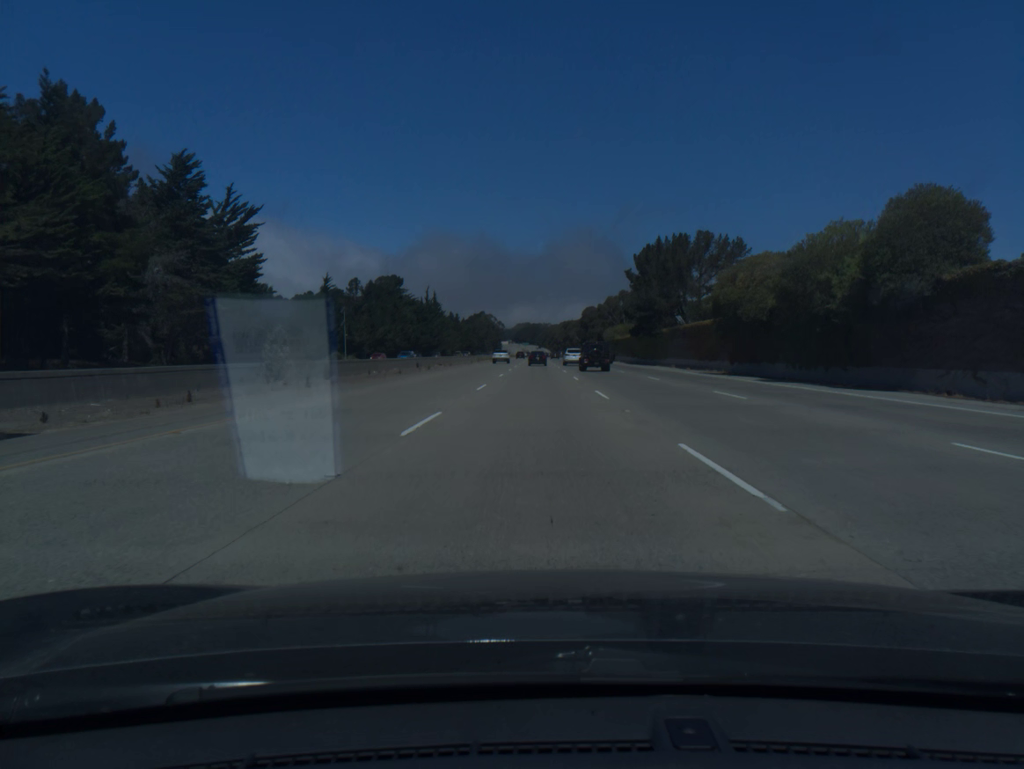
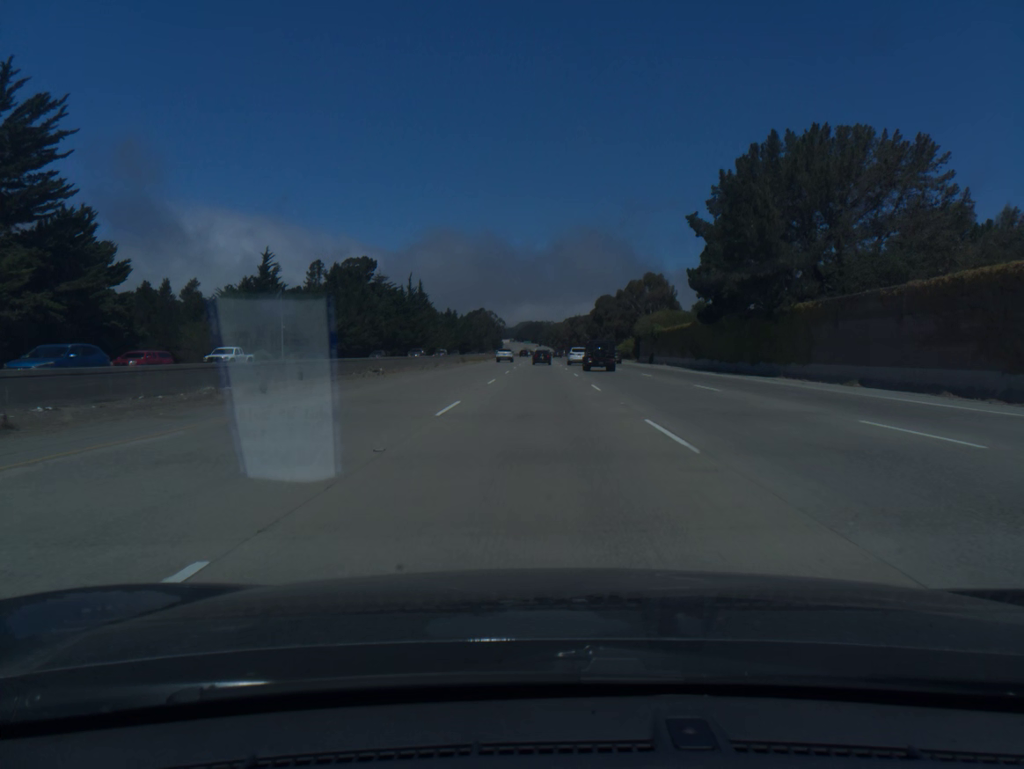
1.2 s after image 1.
(-0.1, +40.5) m; 0°
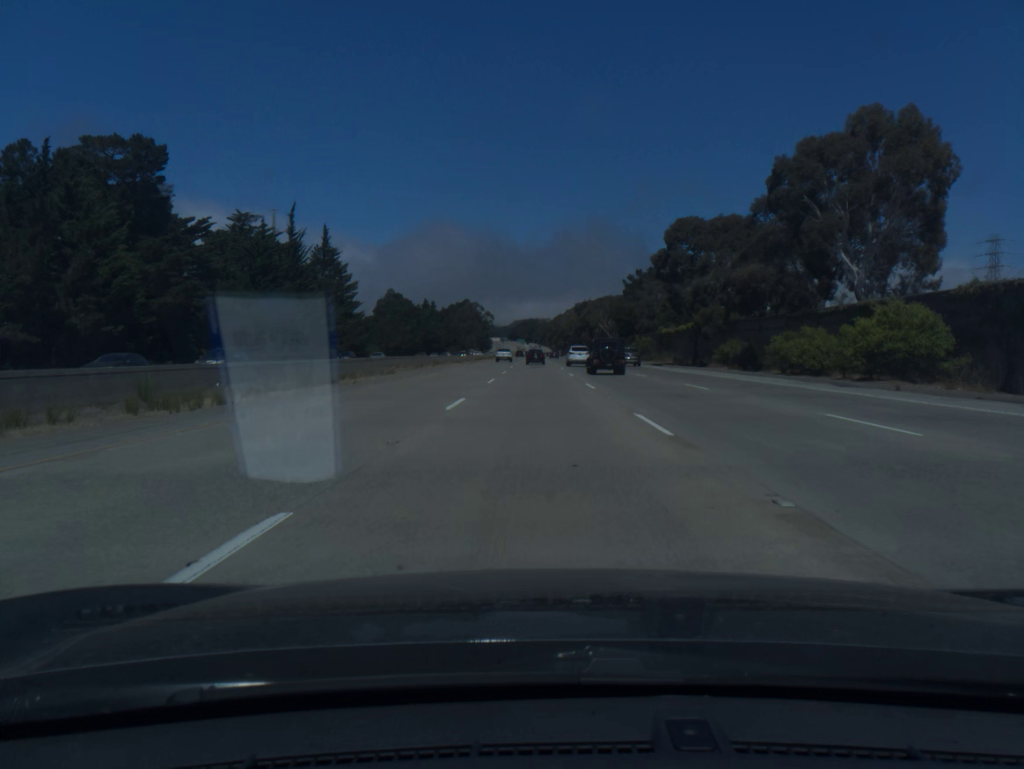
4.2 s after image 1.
(+0.3, +100.9) m; 0°
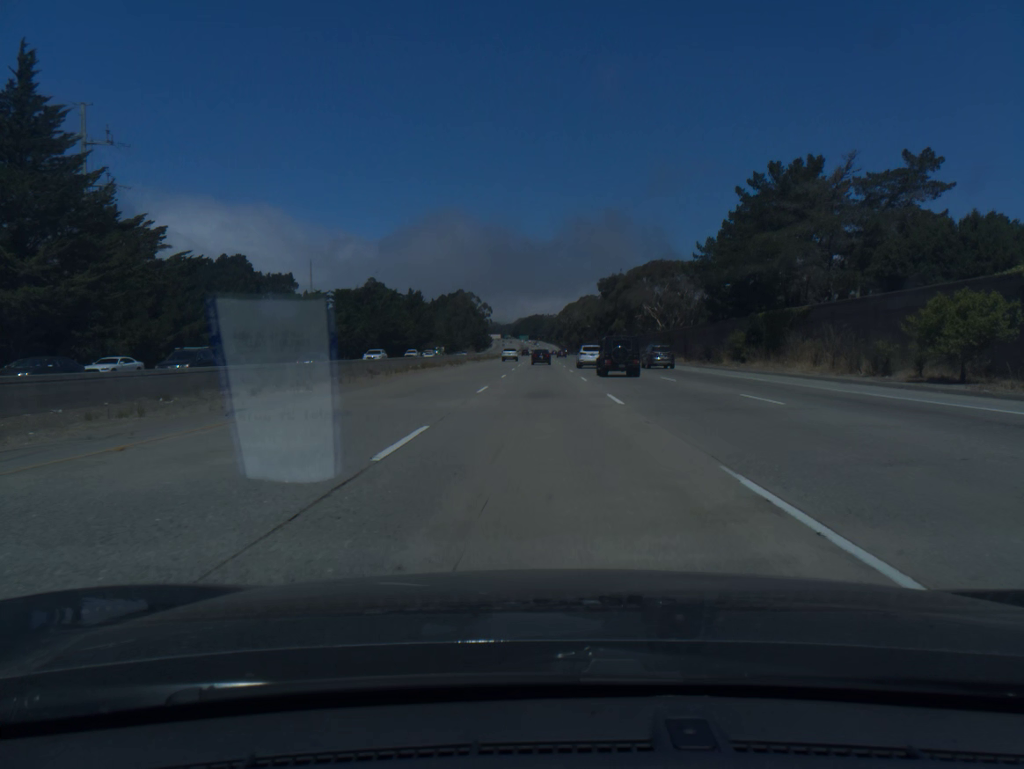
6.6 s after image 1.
(-0.1, +80.7) m; 0°
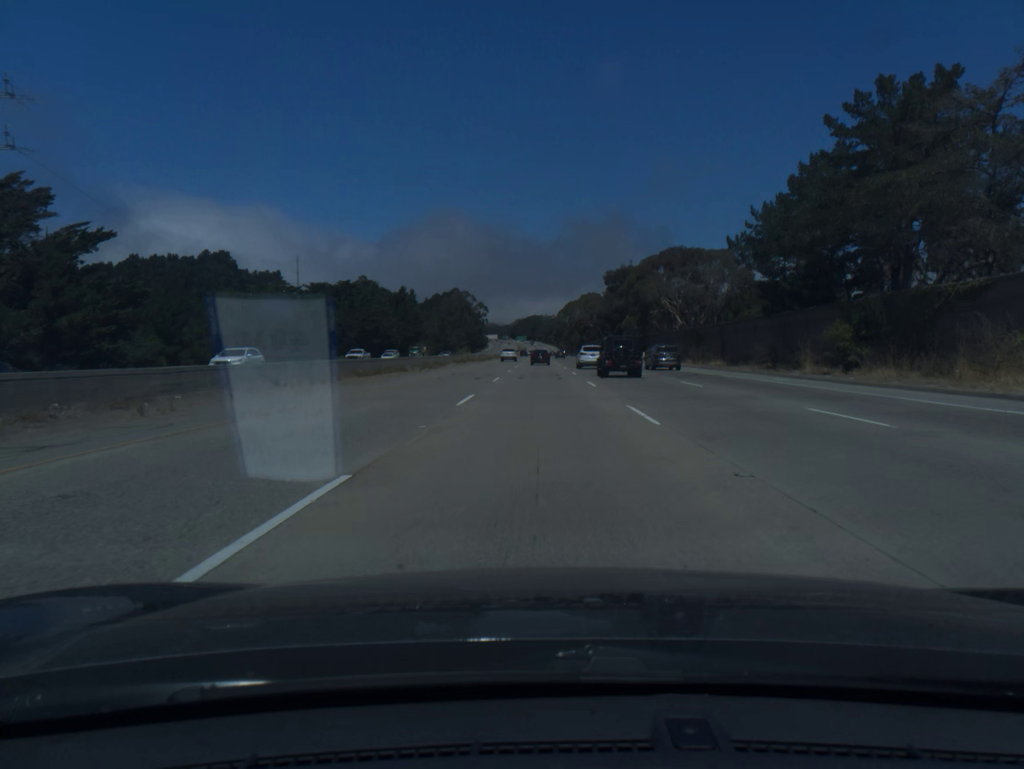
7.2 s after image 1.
(0.0, +20.2) m; 0°
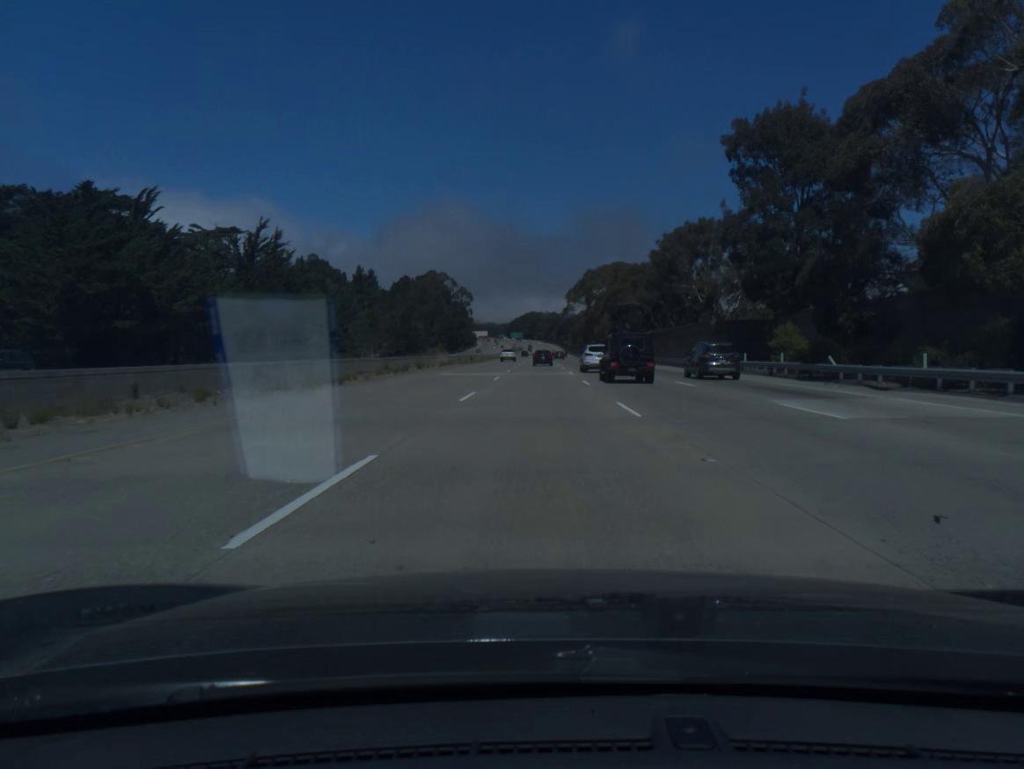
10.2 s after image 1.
(+0.2, +100.7) m; 0°
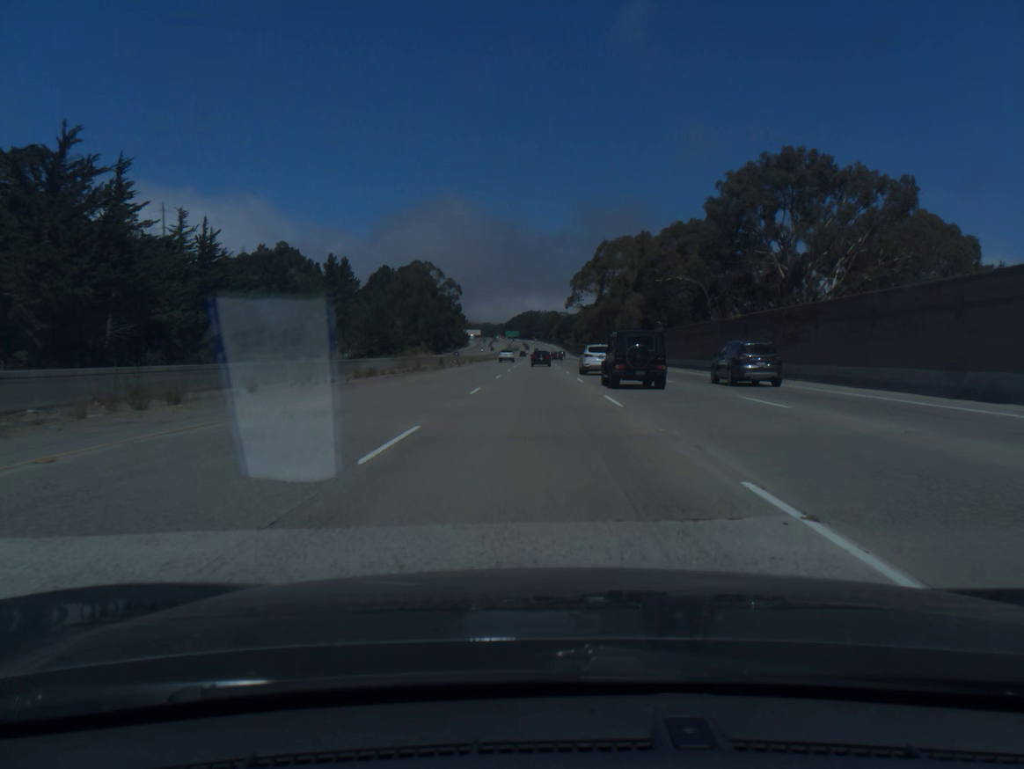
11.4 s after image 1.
(0.0, +40.3) m; 0°
